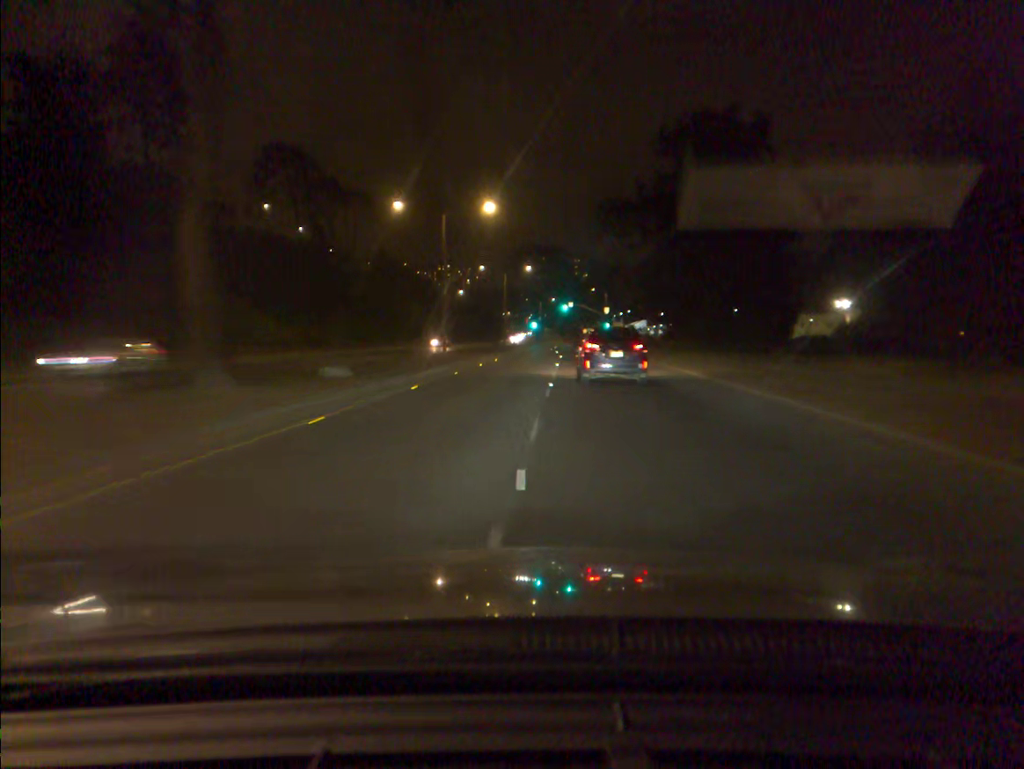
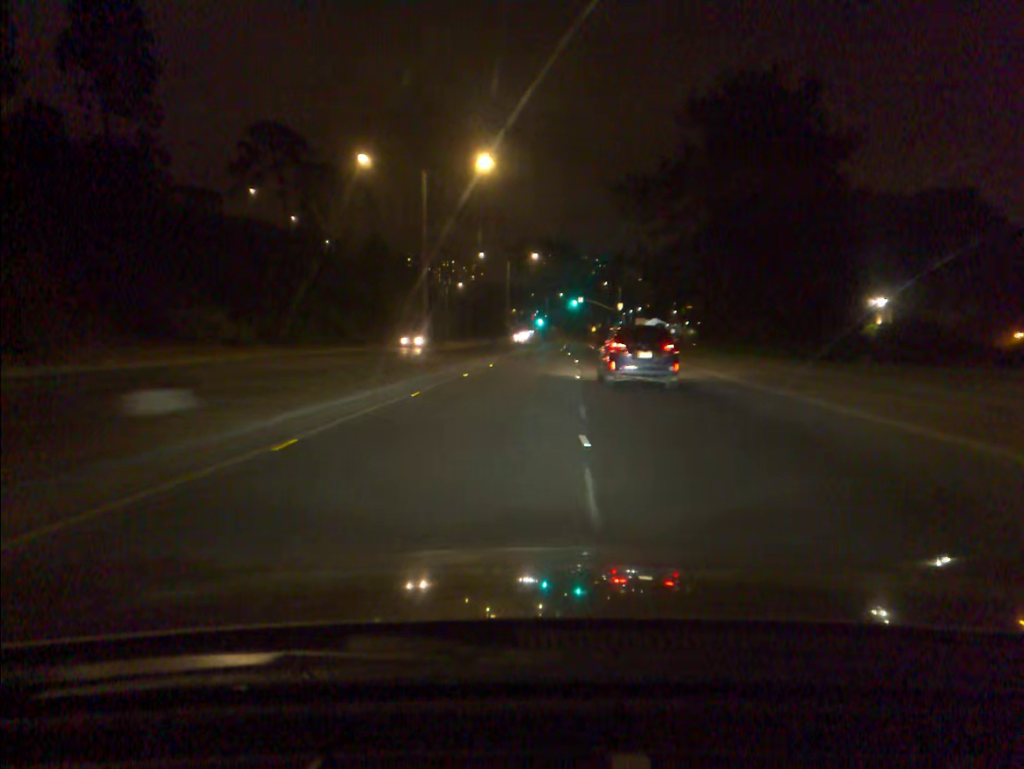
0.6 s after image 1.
(0.0, +11.9) m; 0°
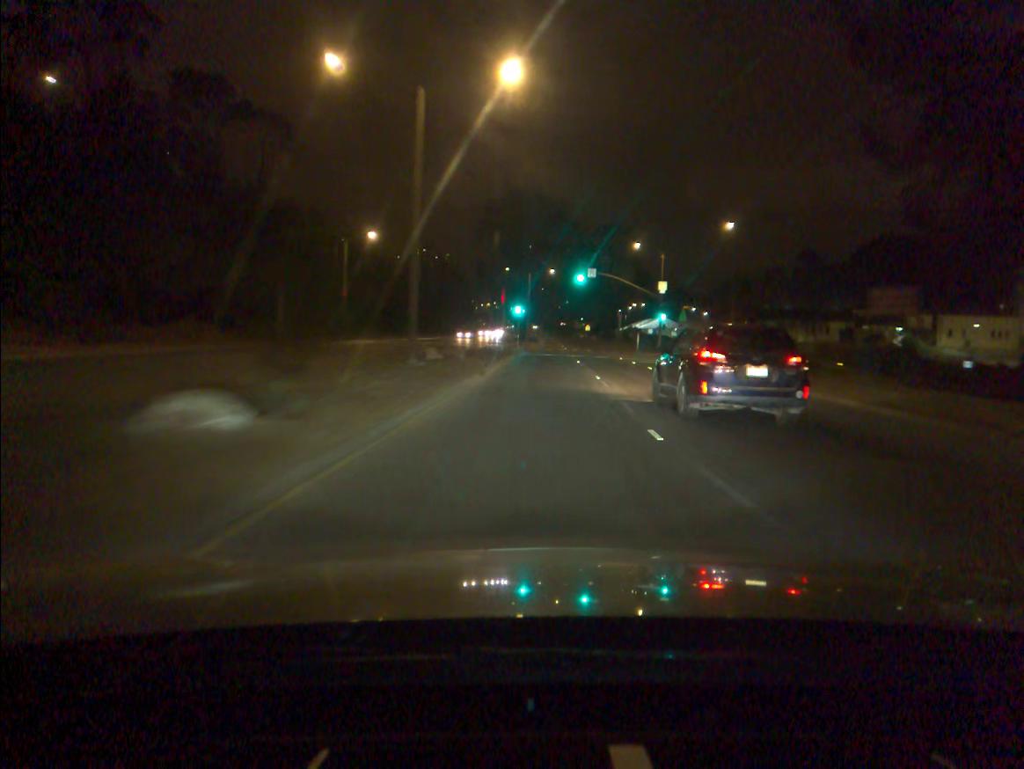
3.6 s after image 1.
(+0.7, +57.9) m; +2°
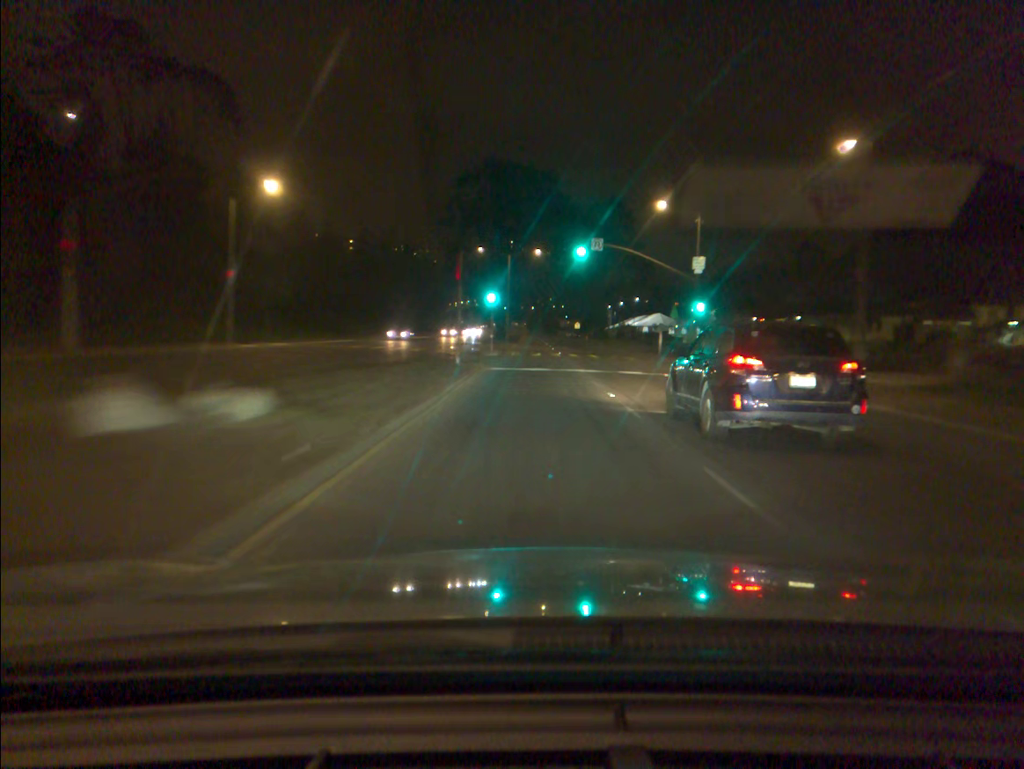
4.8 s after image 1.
(+0.3, +22.4) m; +1°
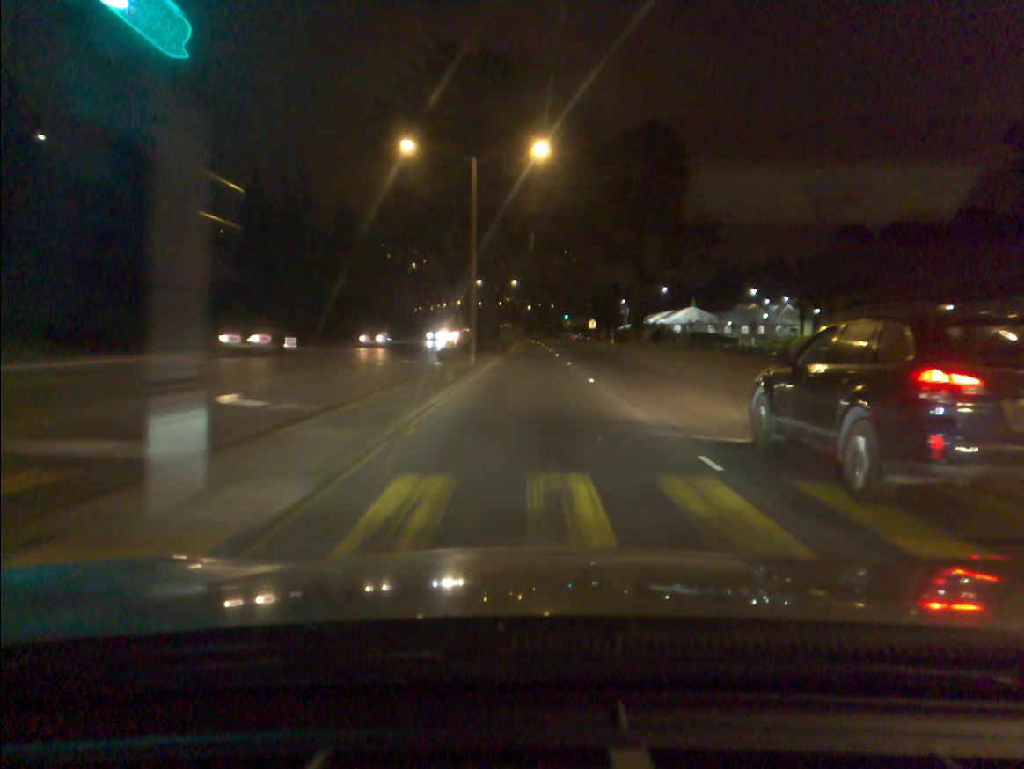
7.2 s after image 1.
(0.0, +44.3) m; 0°
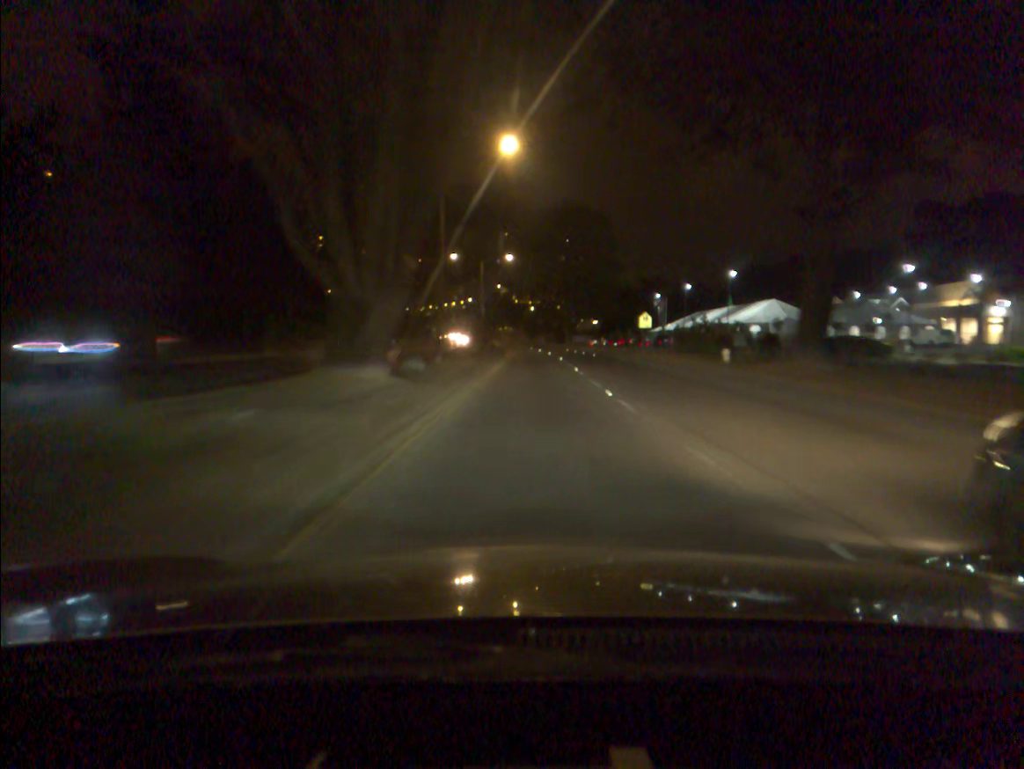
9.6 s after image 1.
(-0.1, +47.2) m; 0°
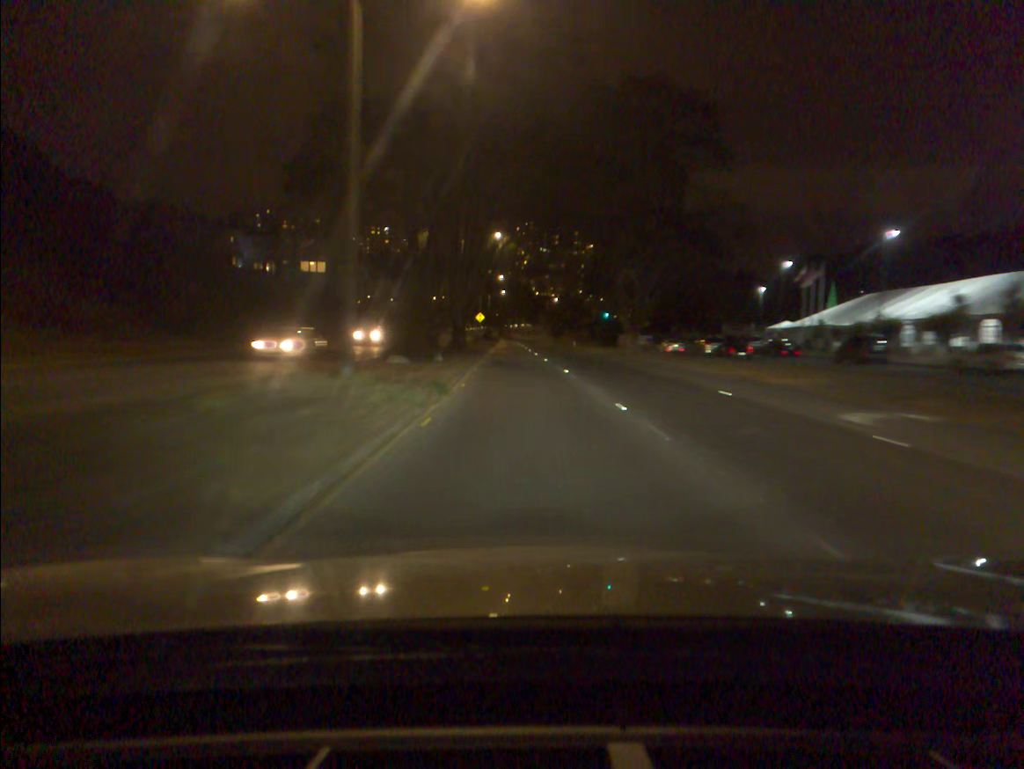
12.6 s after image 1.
(-0.2, +62.3) m; -1°
